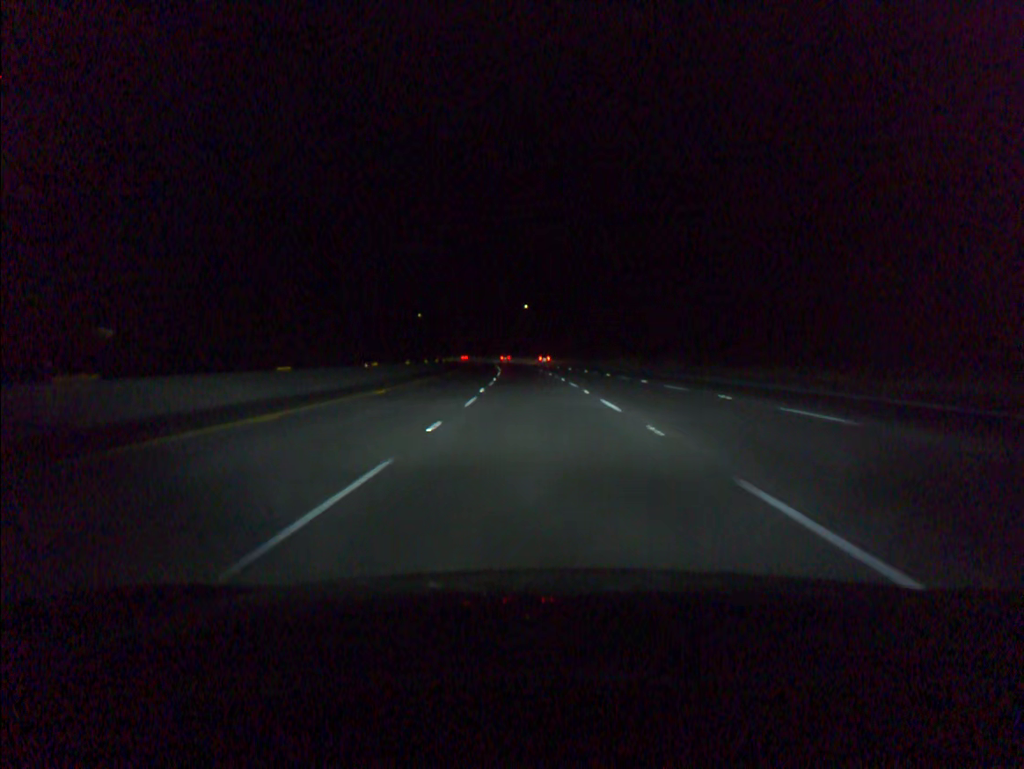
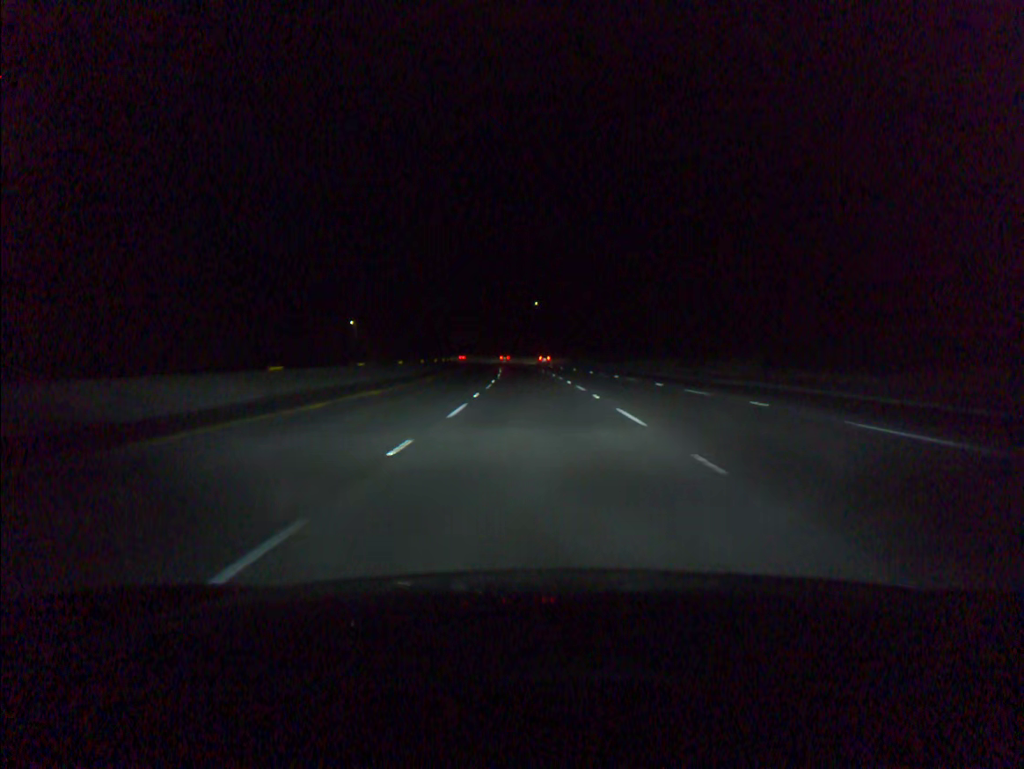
(-0.1, +18.2) m; -1°
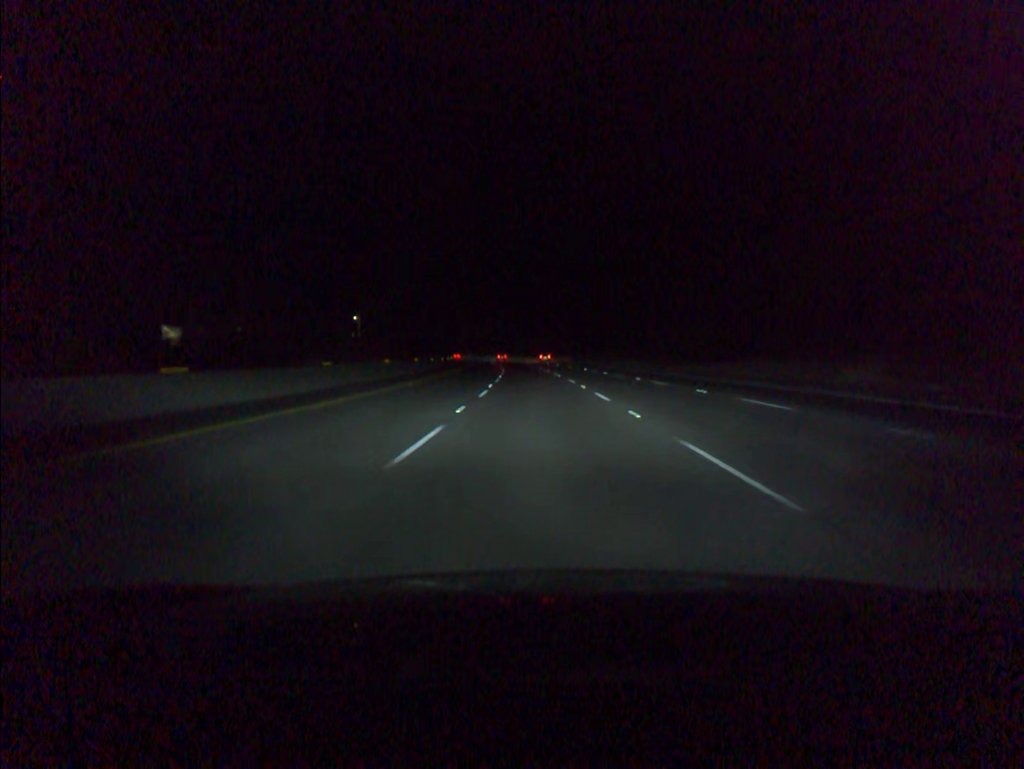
(-0.5, +36.5) m; -2°
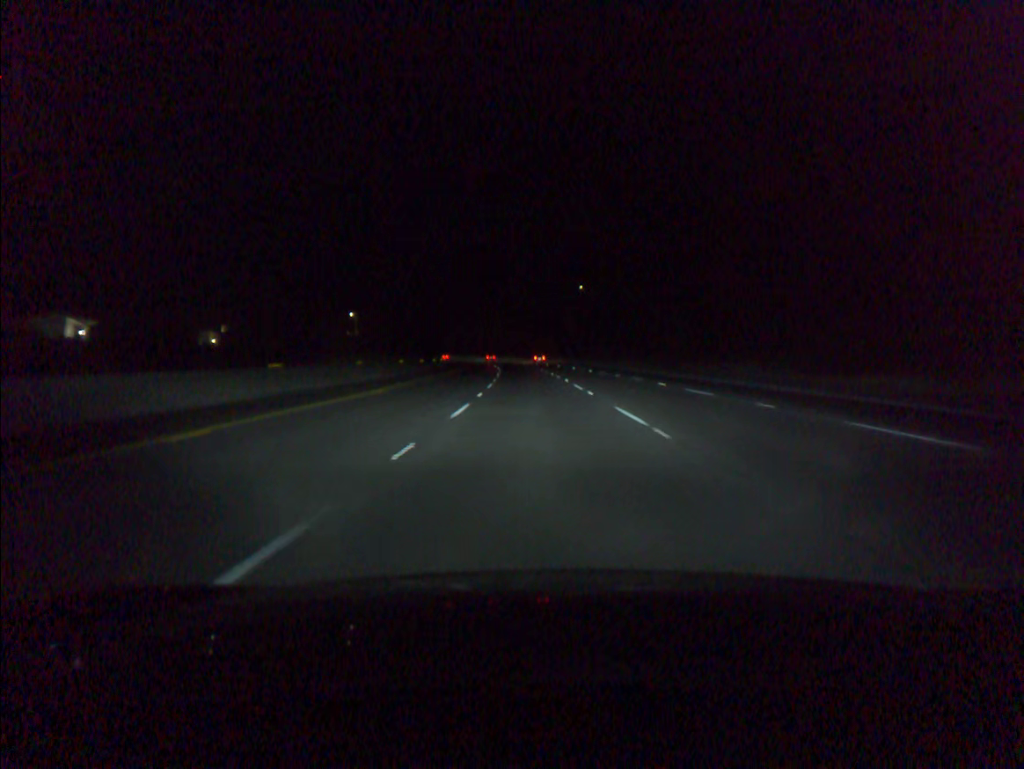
(-0.4, +36.5) m; -1°
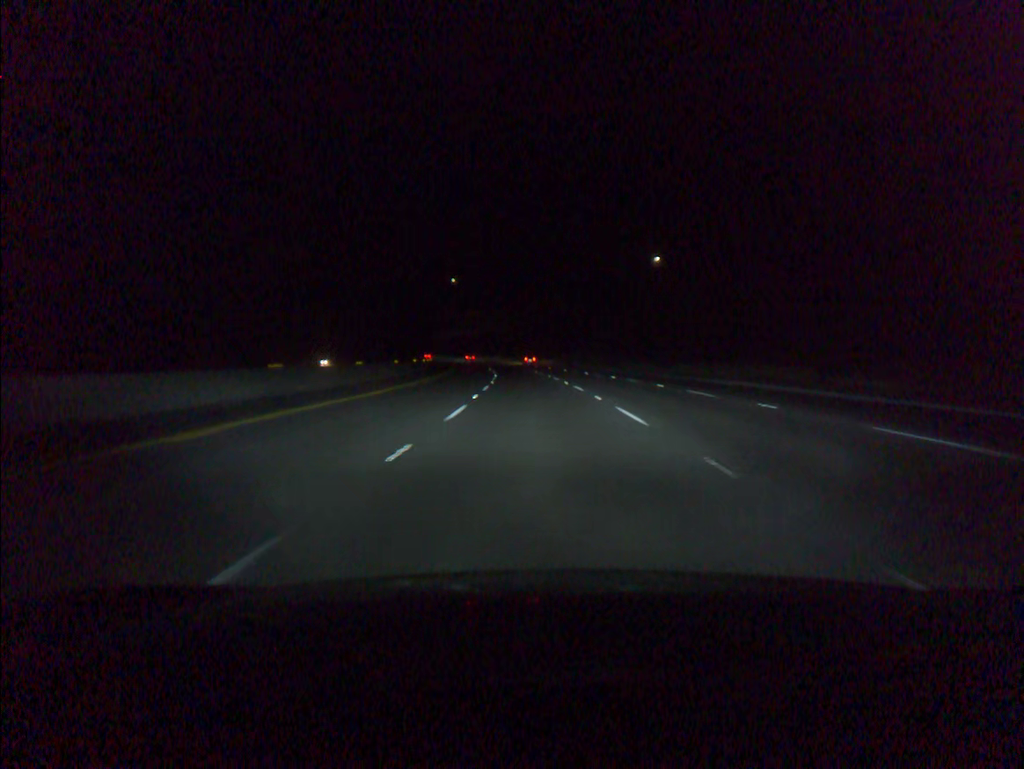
(-2.0, +73.2) m; -3°
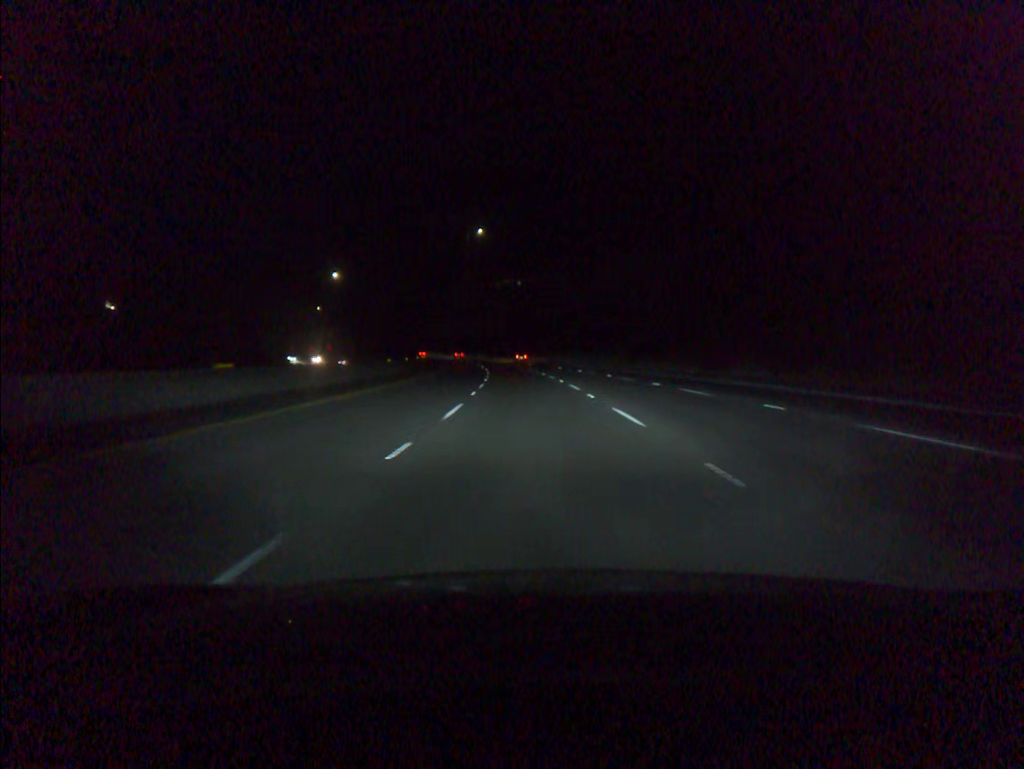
(-2.6, +73.1) m; -4°
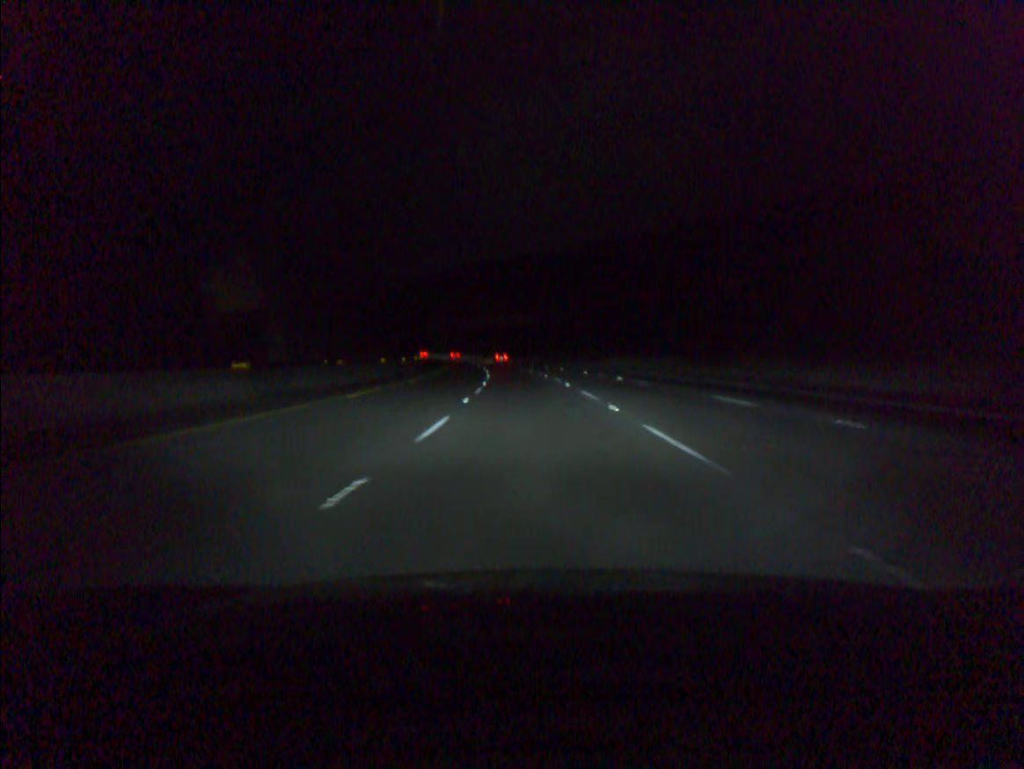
(-5.1, +91.1) m; -6°
